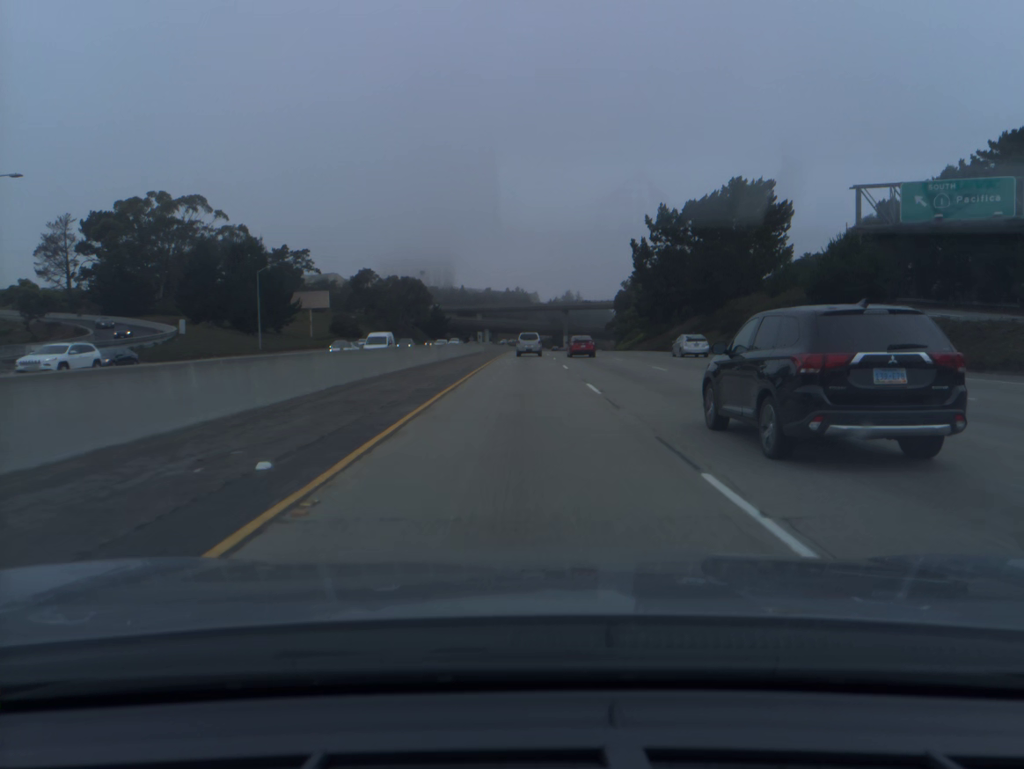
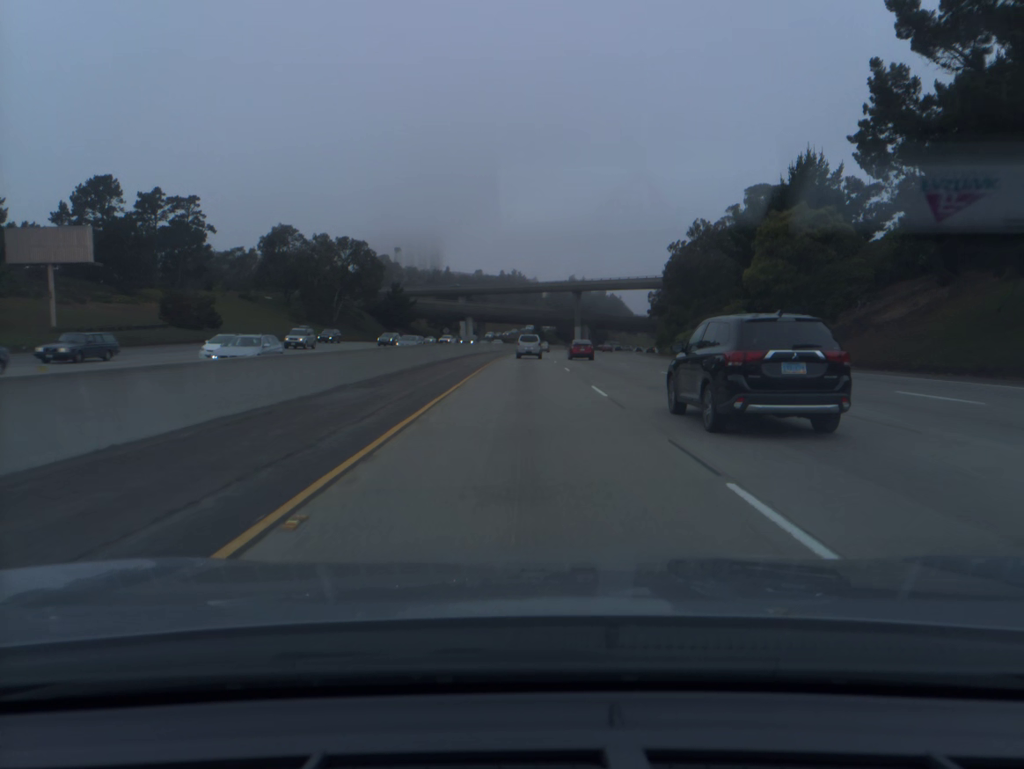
(0.0, +73.5) m; 0°
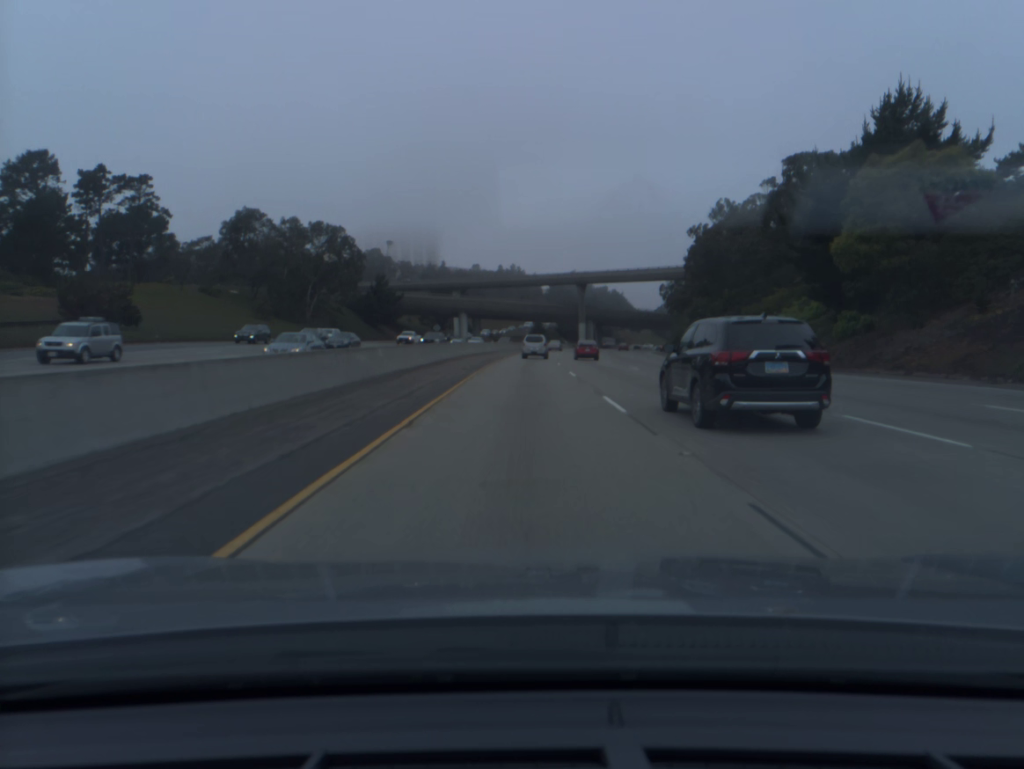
(0.0, +18.4) m; 0°
